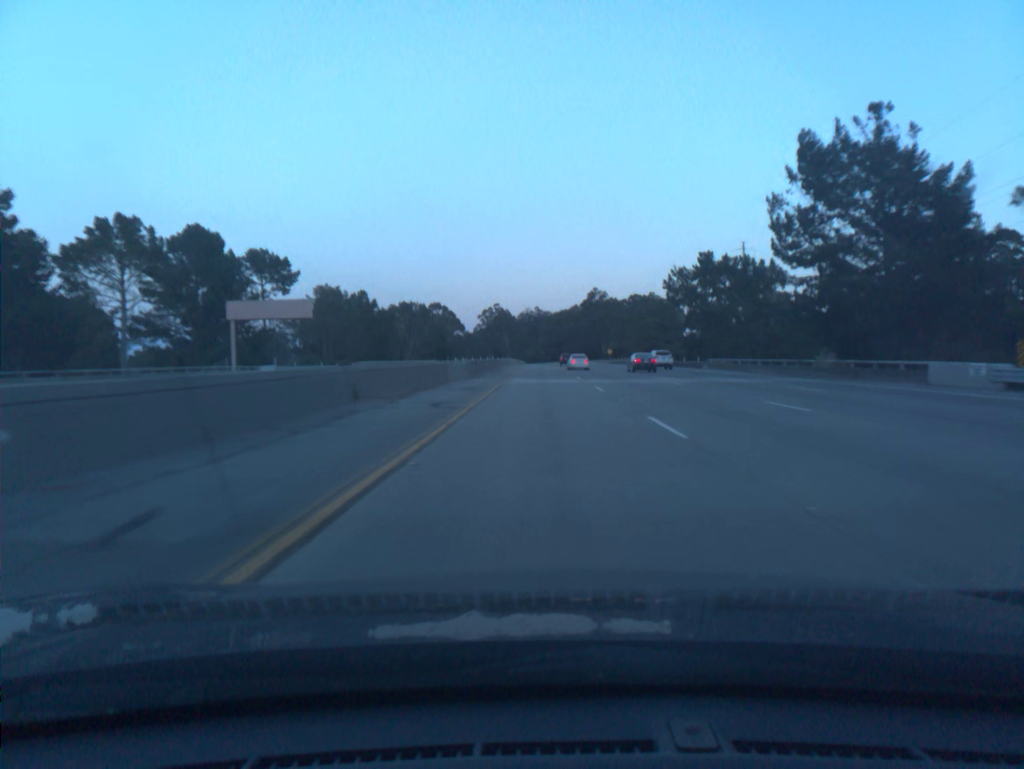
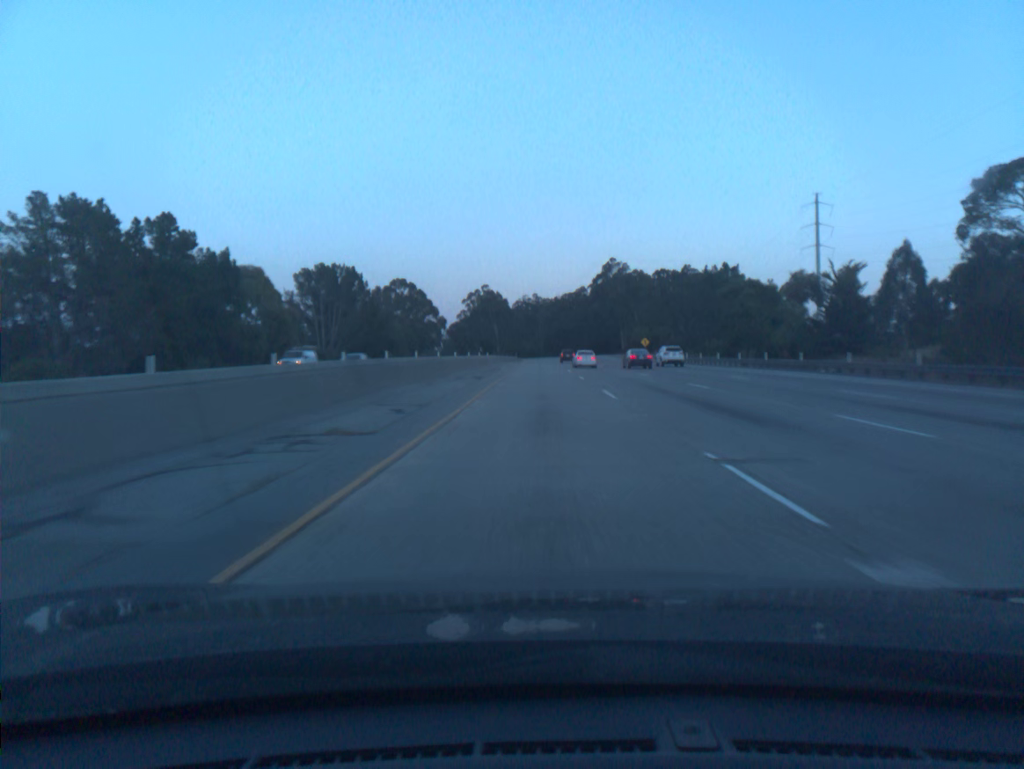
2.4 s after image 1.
(+0.1, +78.6) m; 0°
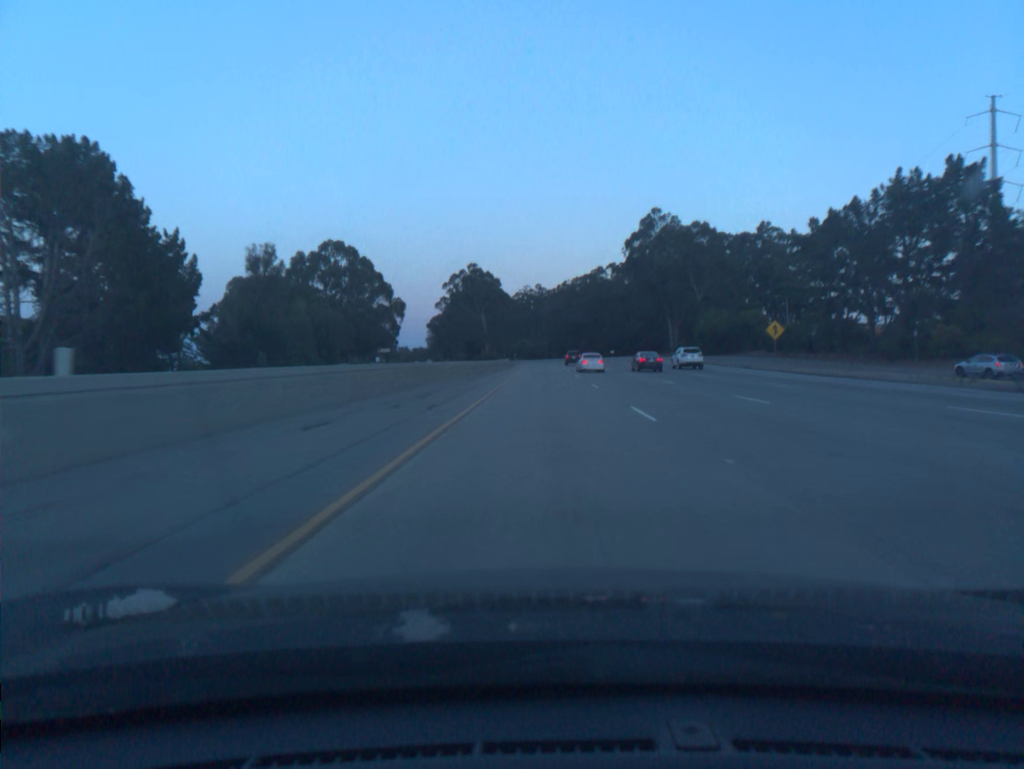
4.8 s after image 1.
(-0.2, +78.8) m; 0°
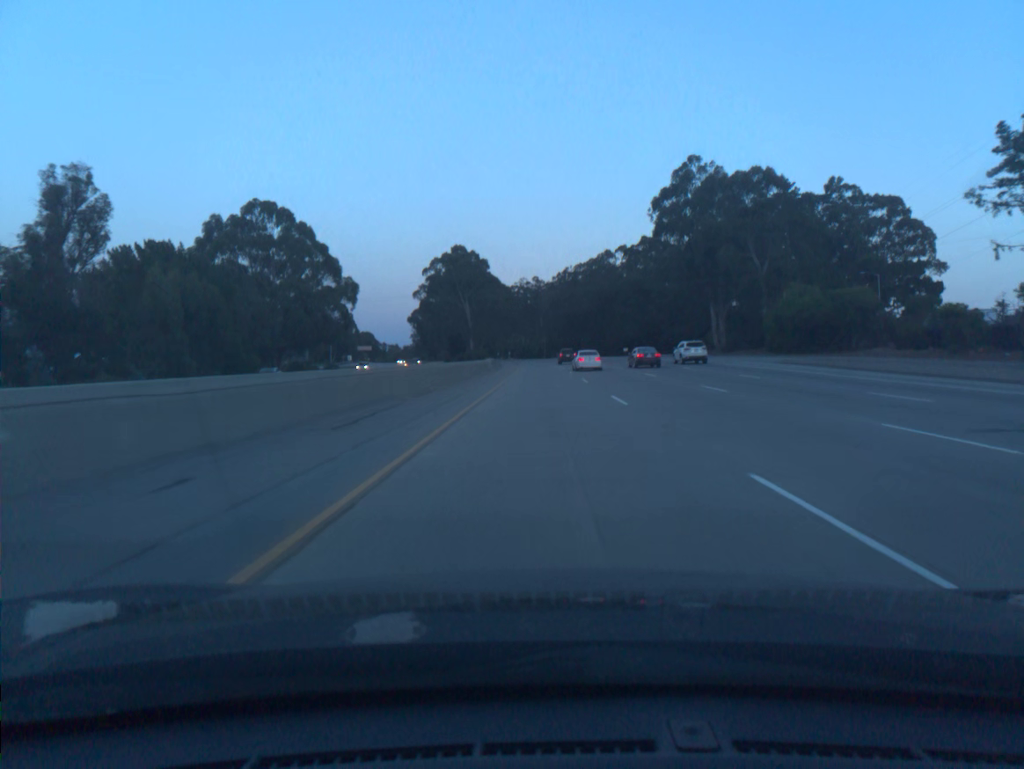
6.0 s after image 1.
(+0.1, +39.4) m; 0°
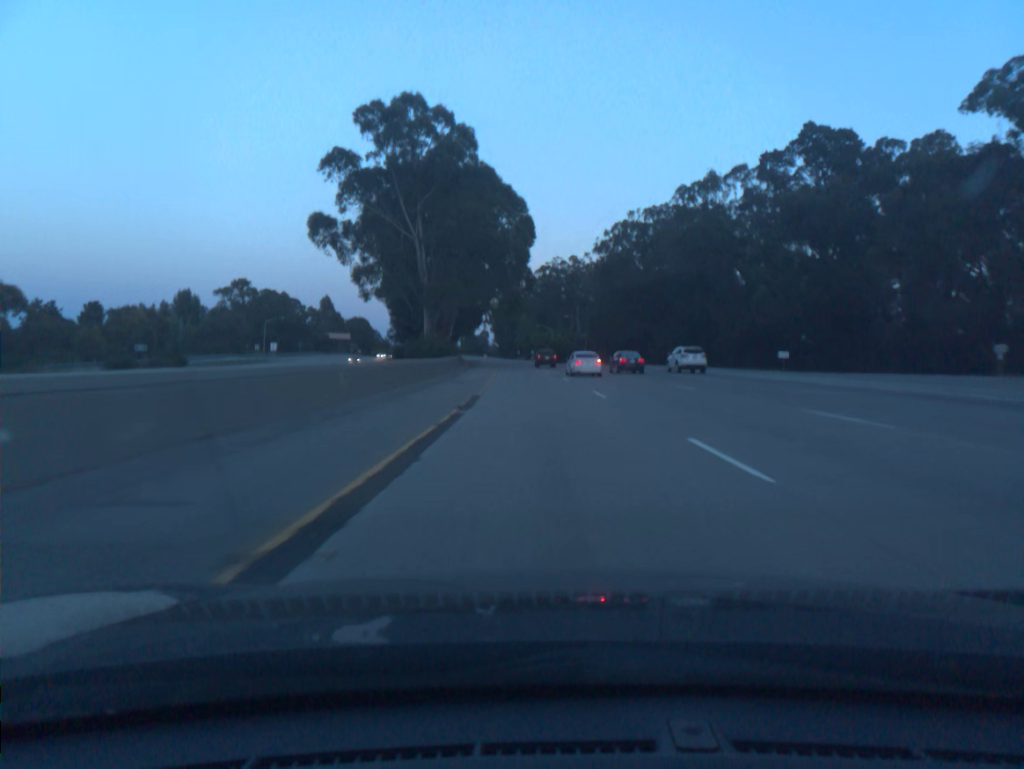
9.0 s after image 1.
(-1.2, +98.3) m; -2°
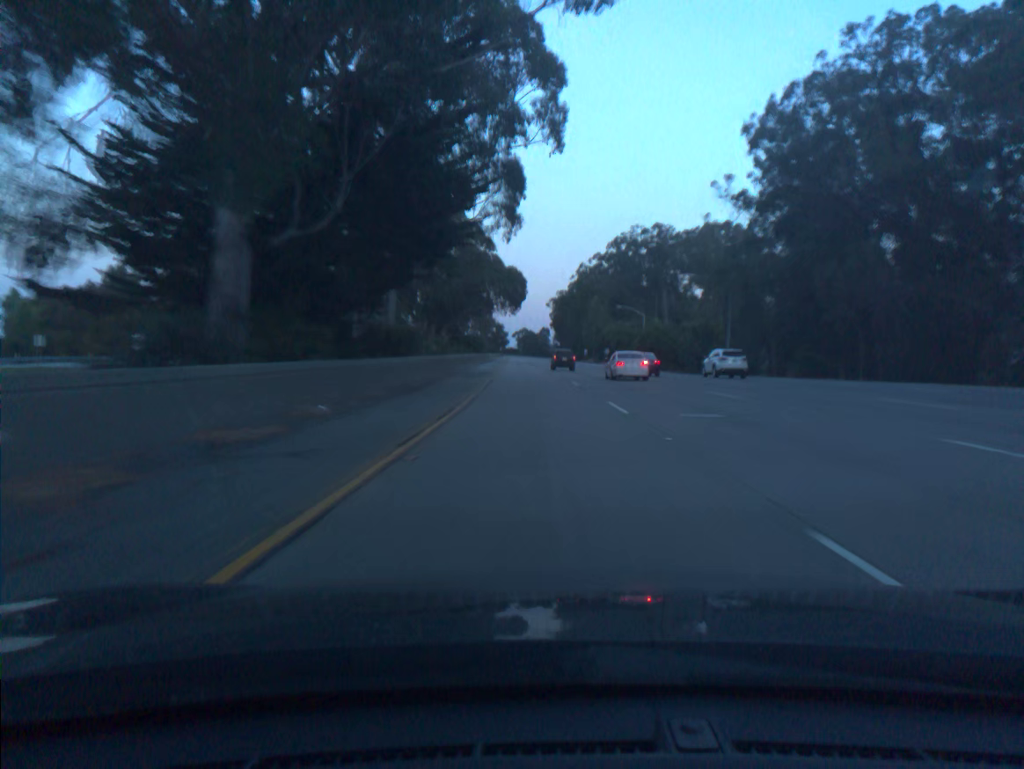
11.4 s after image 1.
(-2.9, +78.5) m; -5°
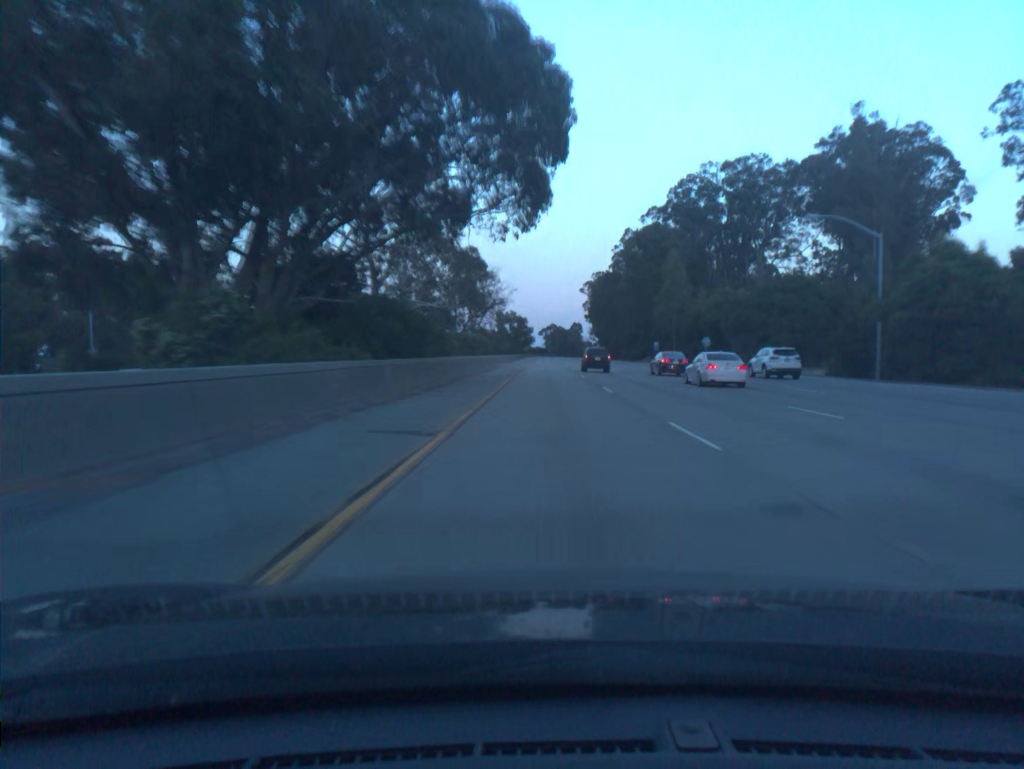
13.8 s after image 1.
(-2.3, +78.7) m; -2°
